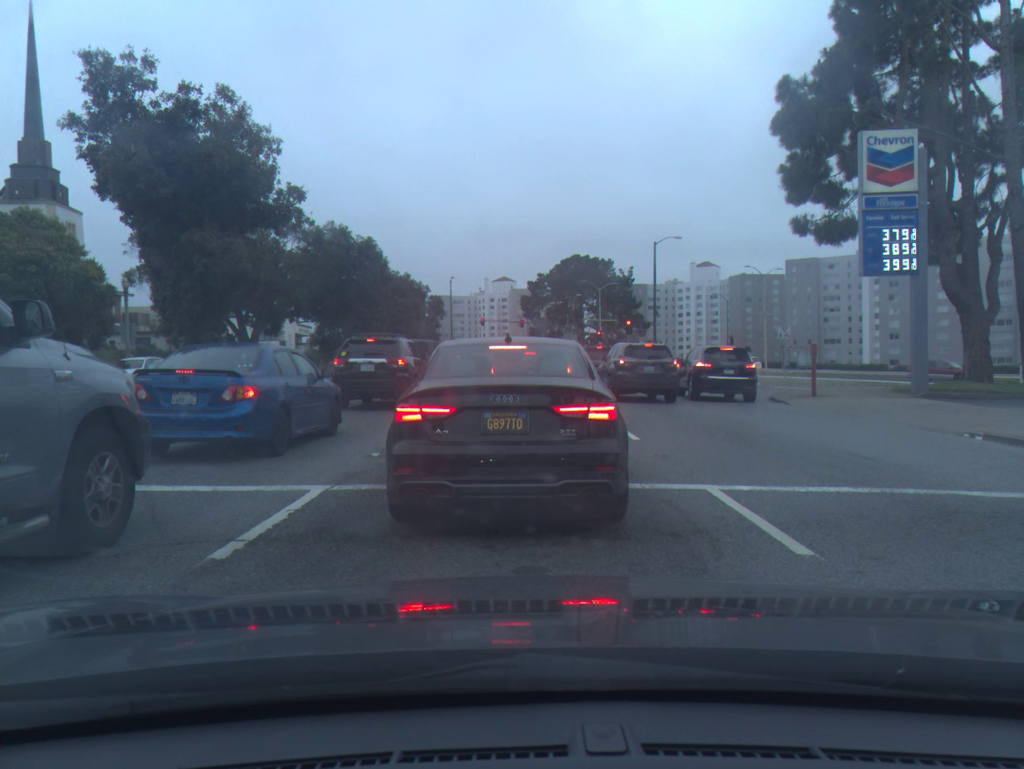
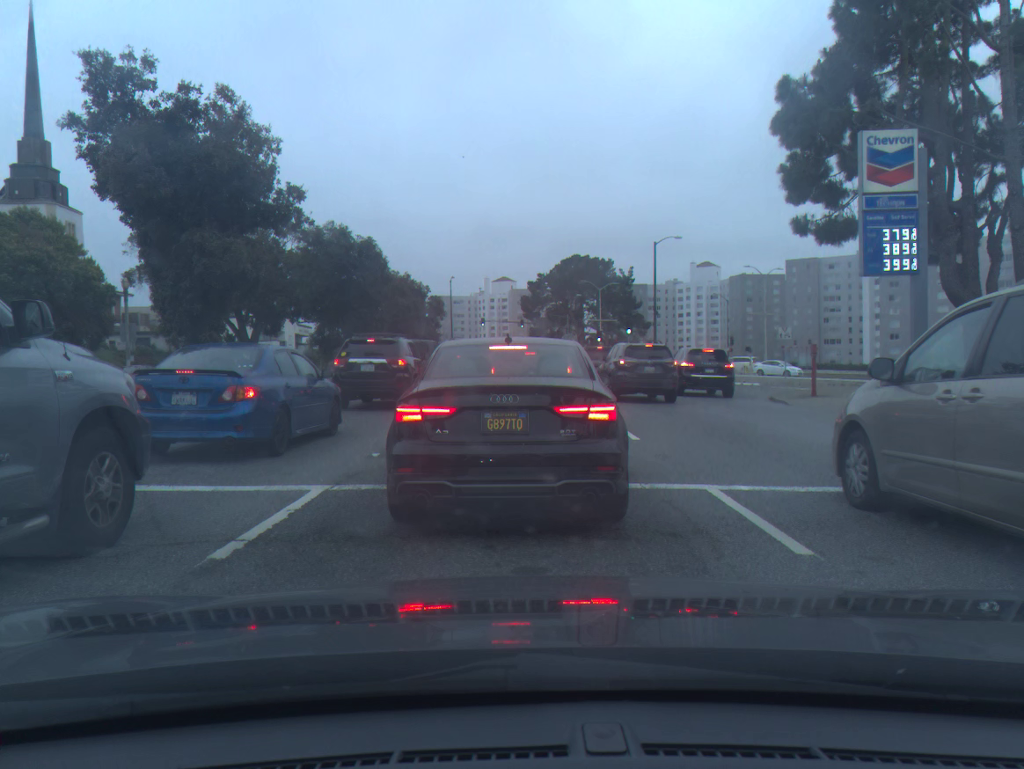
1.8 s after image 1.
(0.0, 0.0) m; 0°
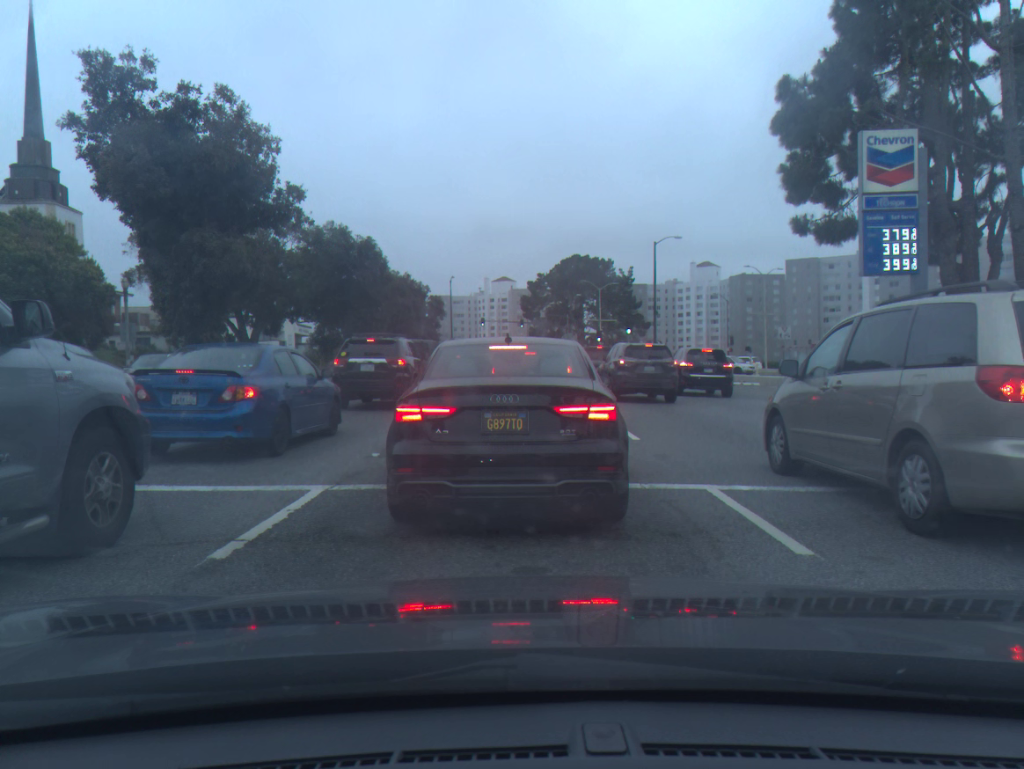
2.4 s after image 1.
(0.0, 0.0) m; 0°
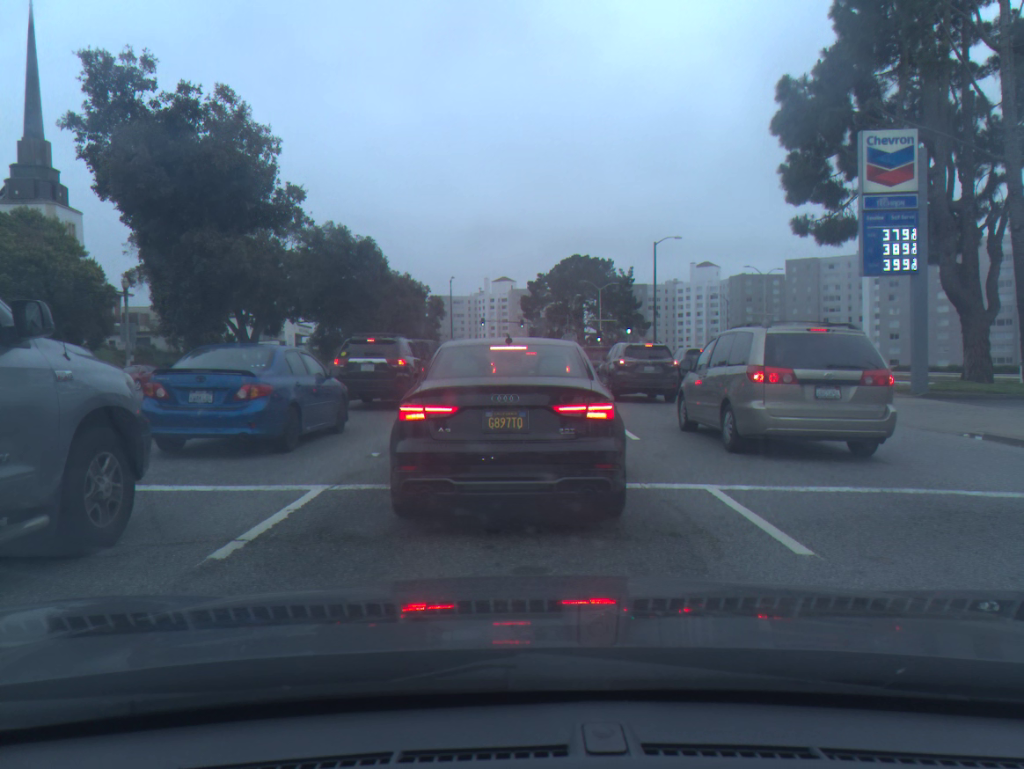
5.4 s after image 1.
(0.0, 0.0) m; 0°
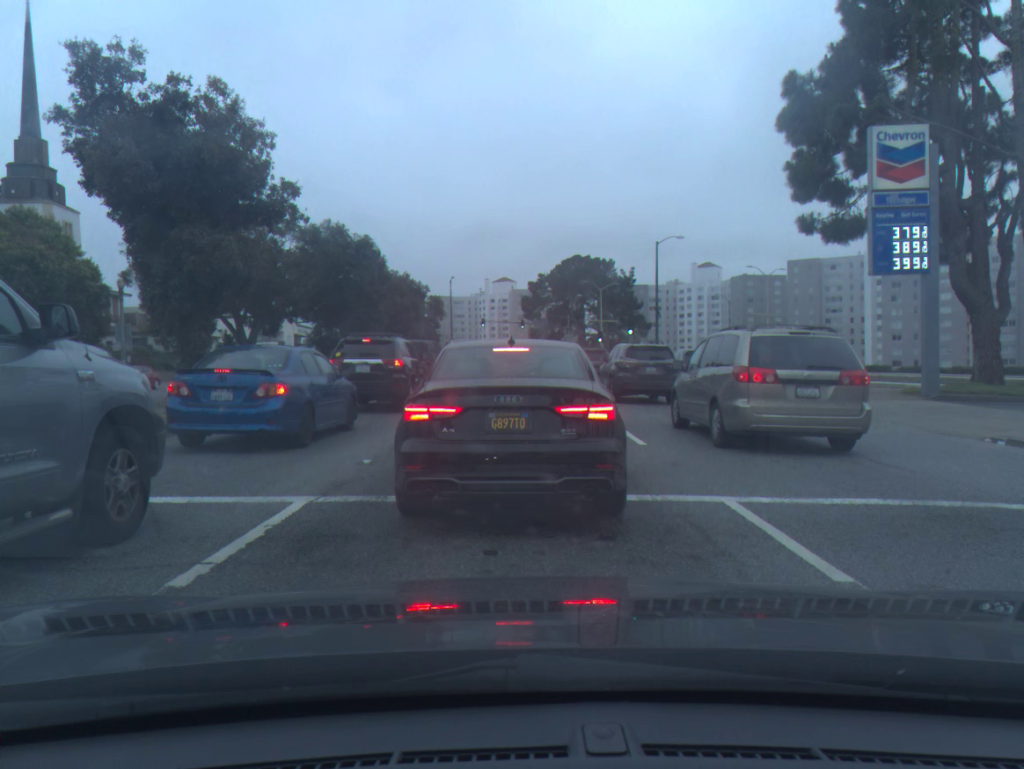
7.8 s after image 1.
(0.0, +0.6) m; 0°
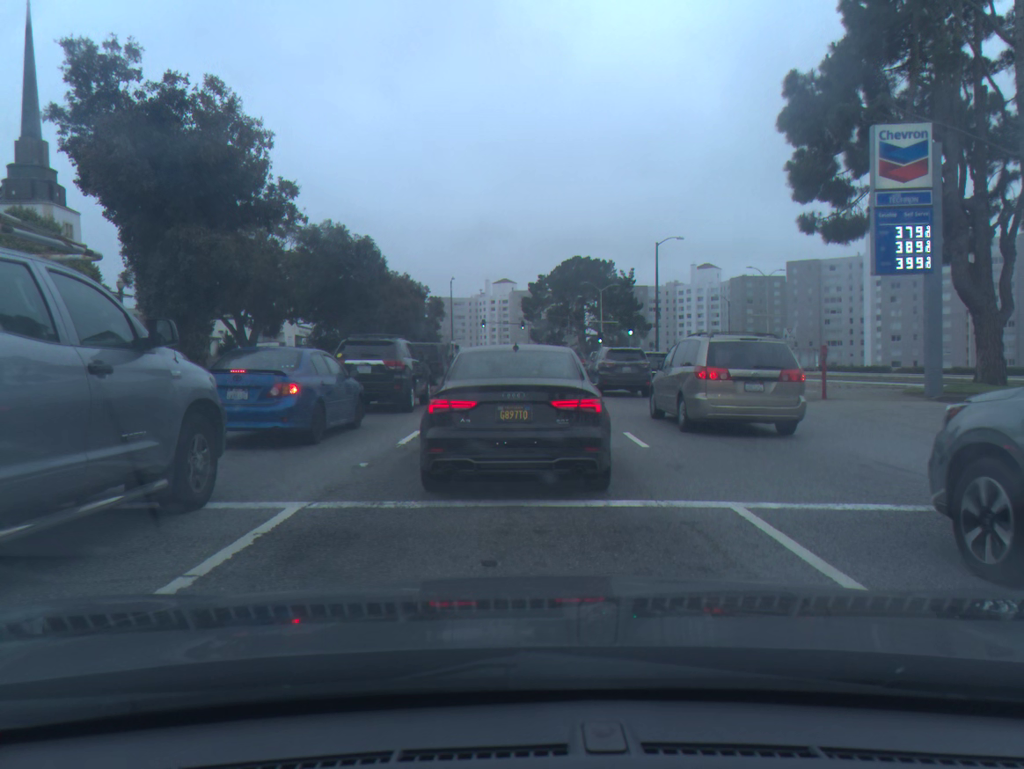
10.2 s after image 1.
(0.0, +0.2) m; 0°
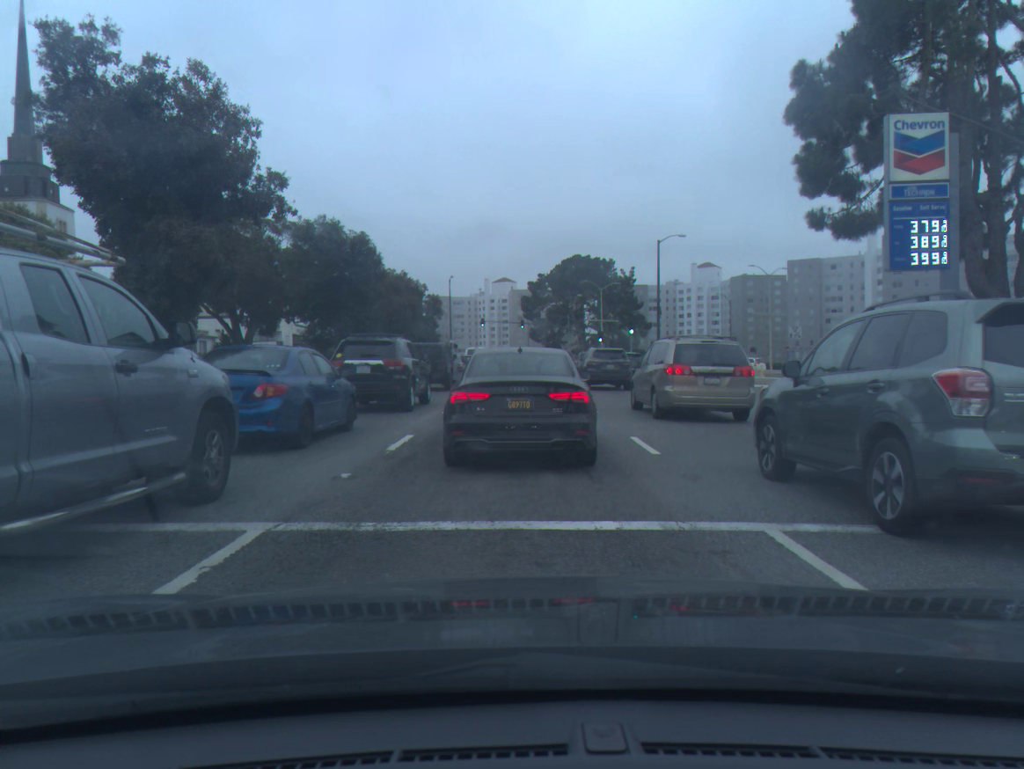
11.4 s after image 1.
(0.0, +0.9) m; 0°
